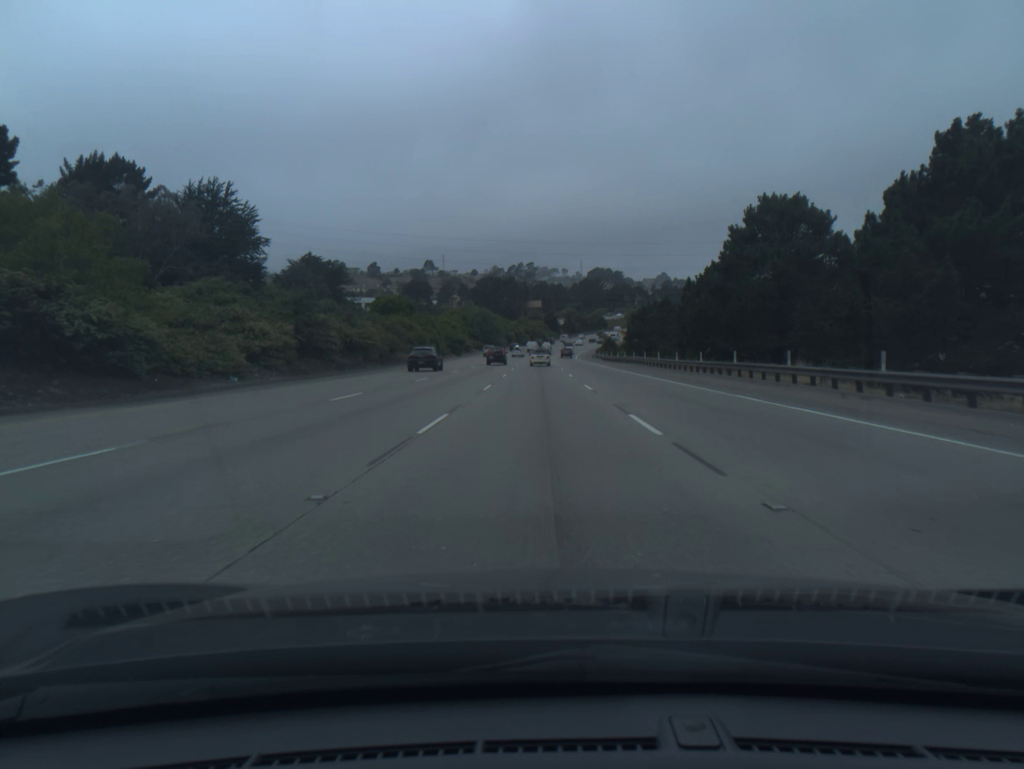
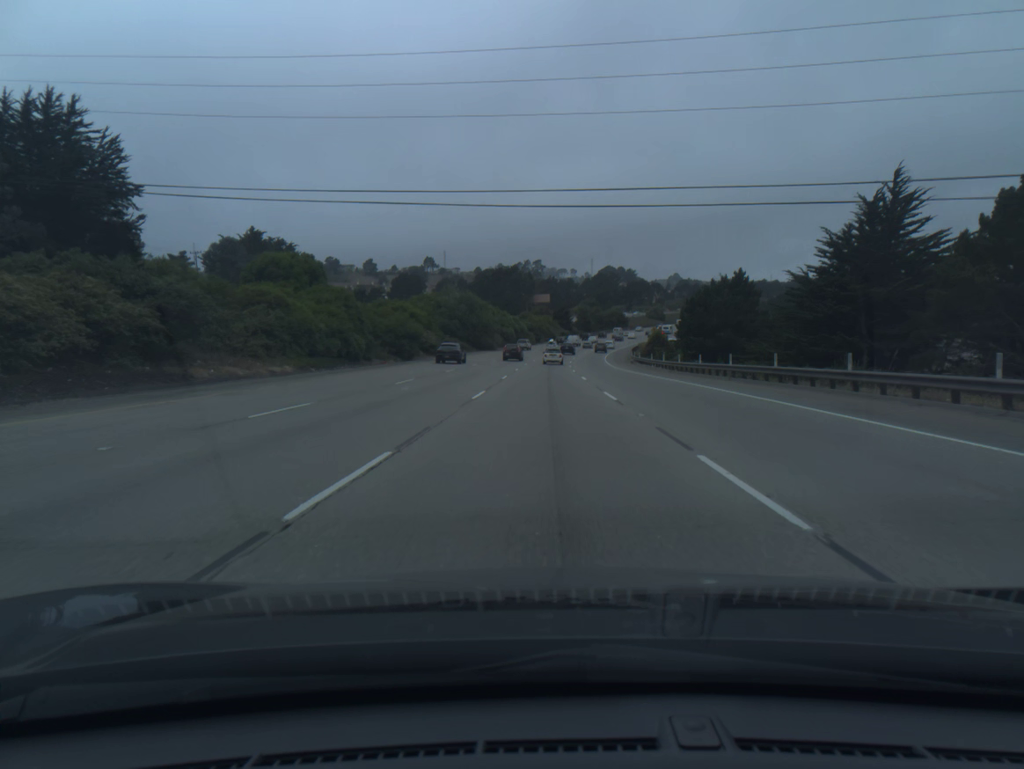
(-0.3, +50.2) m; -1°
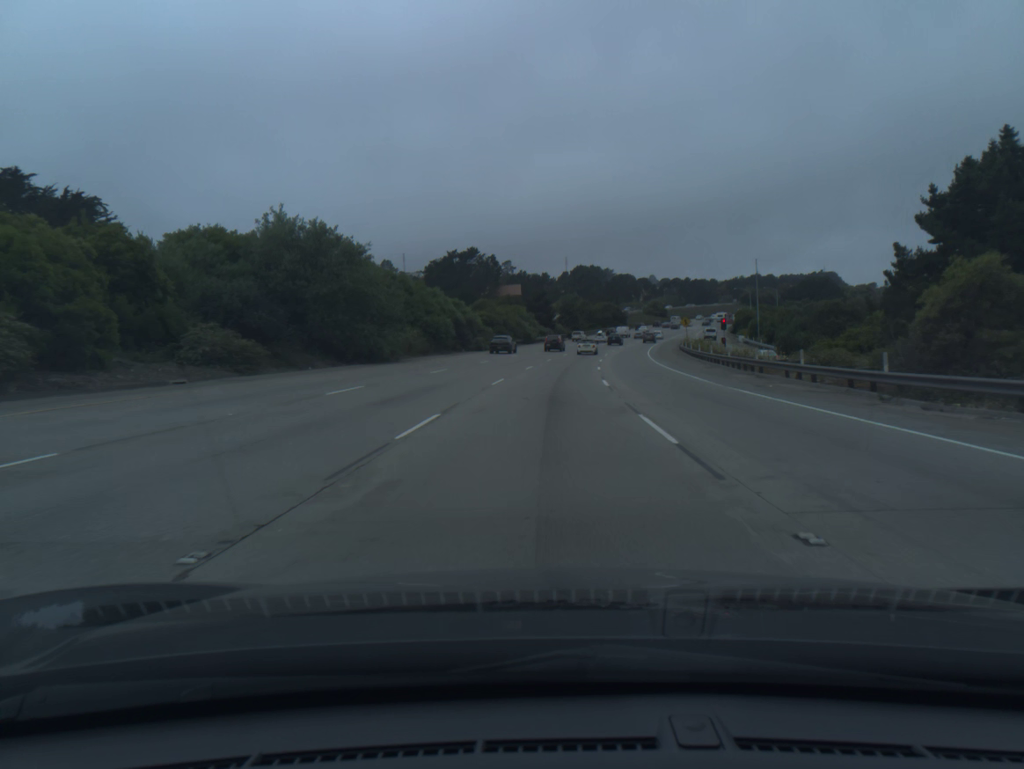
(+0.7, +67.8) m; +2°
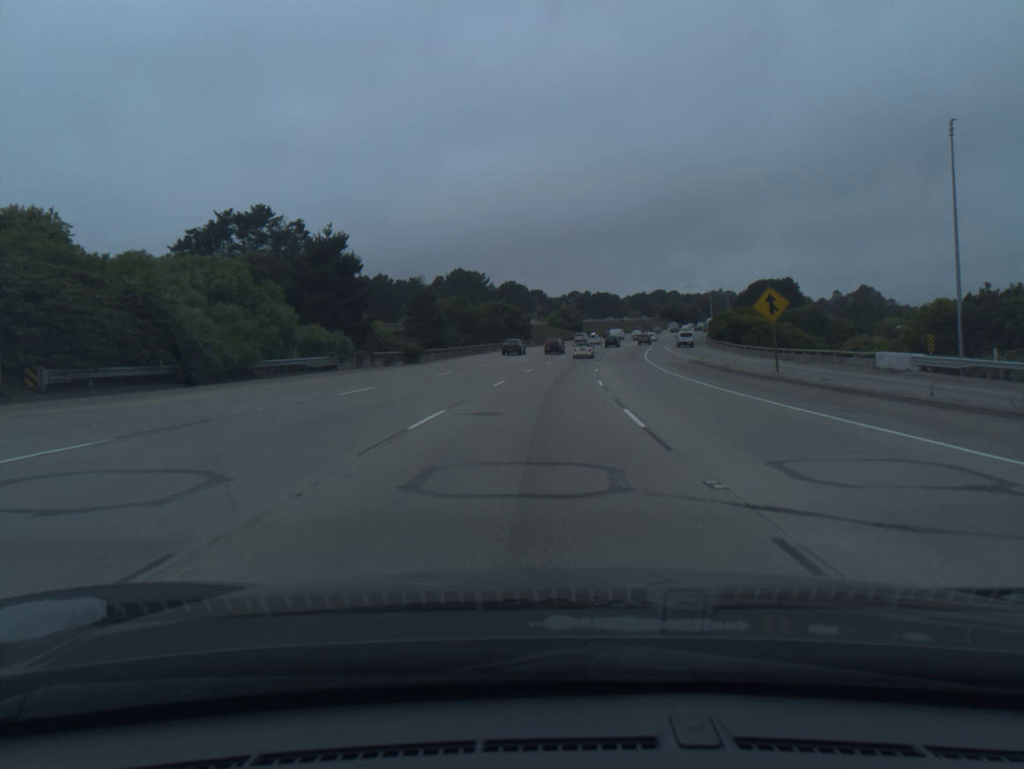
(+6.0, +85.3) m; +8°
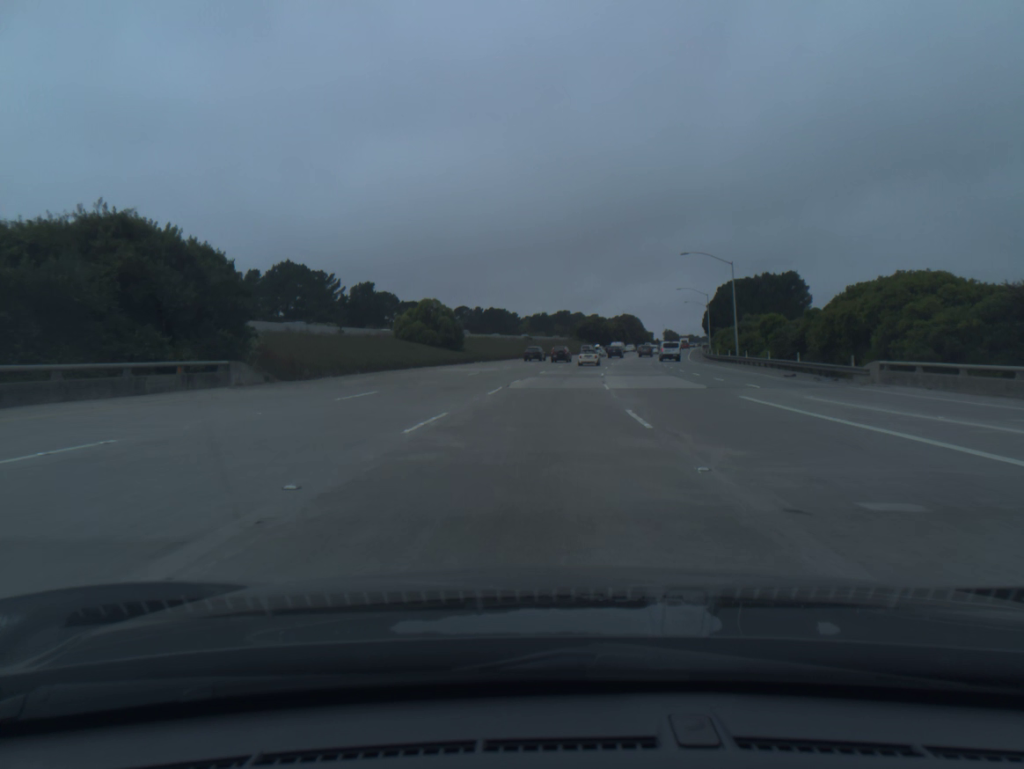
(+5.8, +85.4) m; +8°
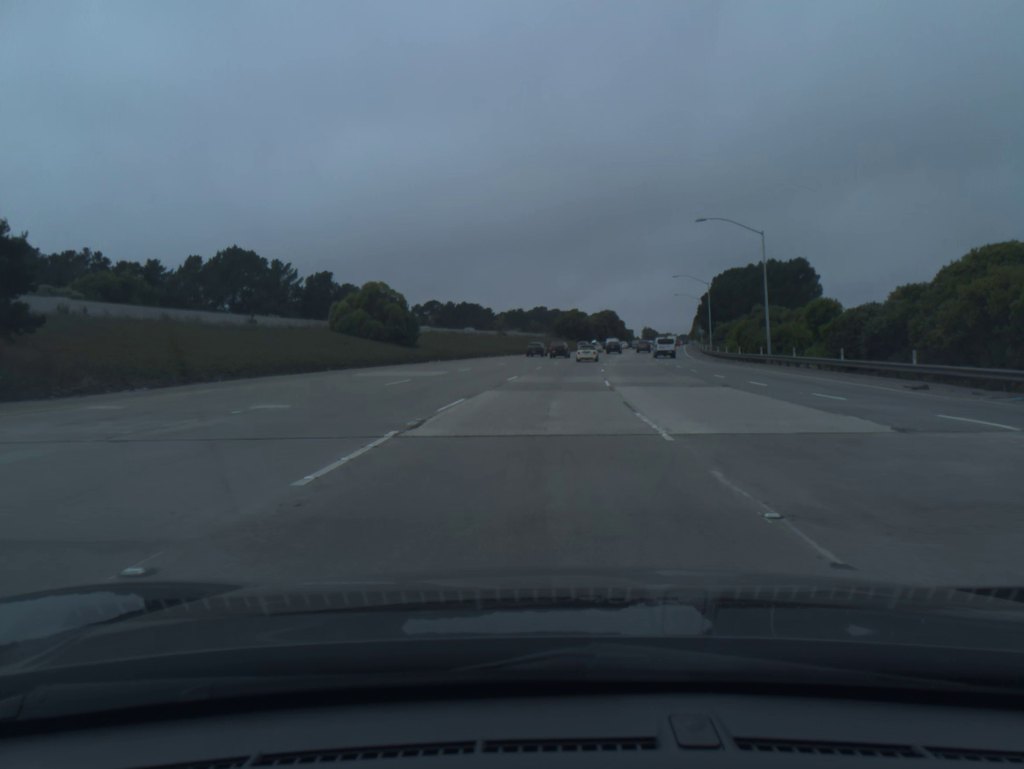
(+0.3, +16.9) m; +2°
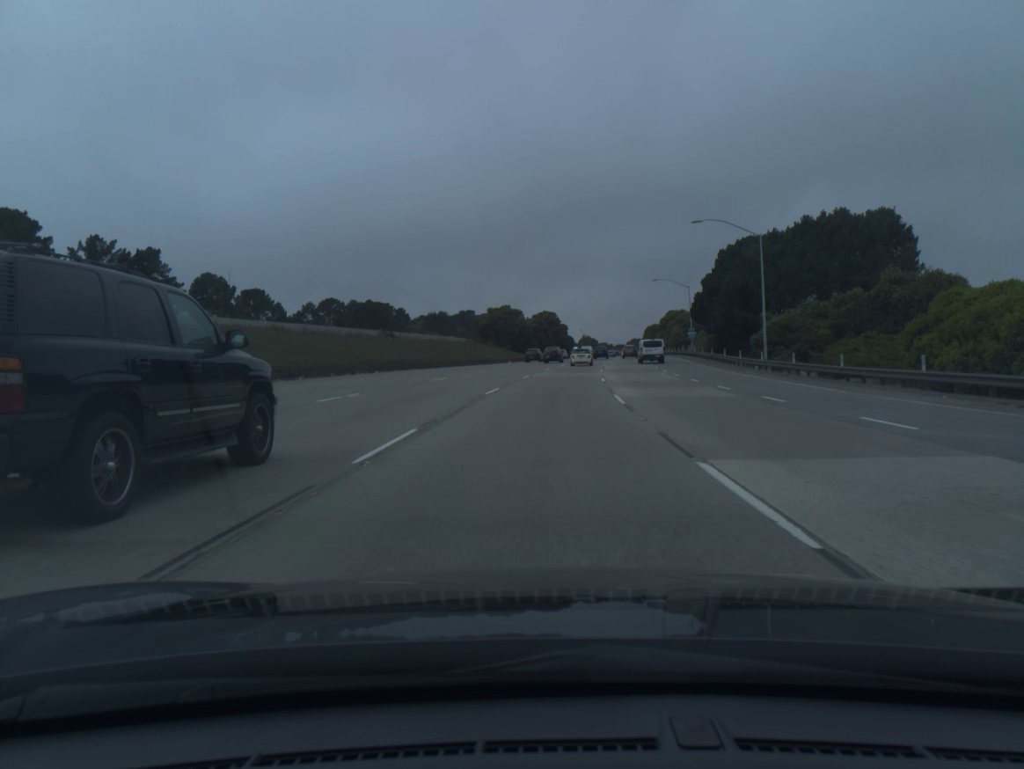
(+2.2, +50.2) m; +5°
